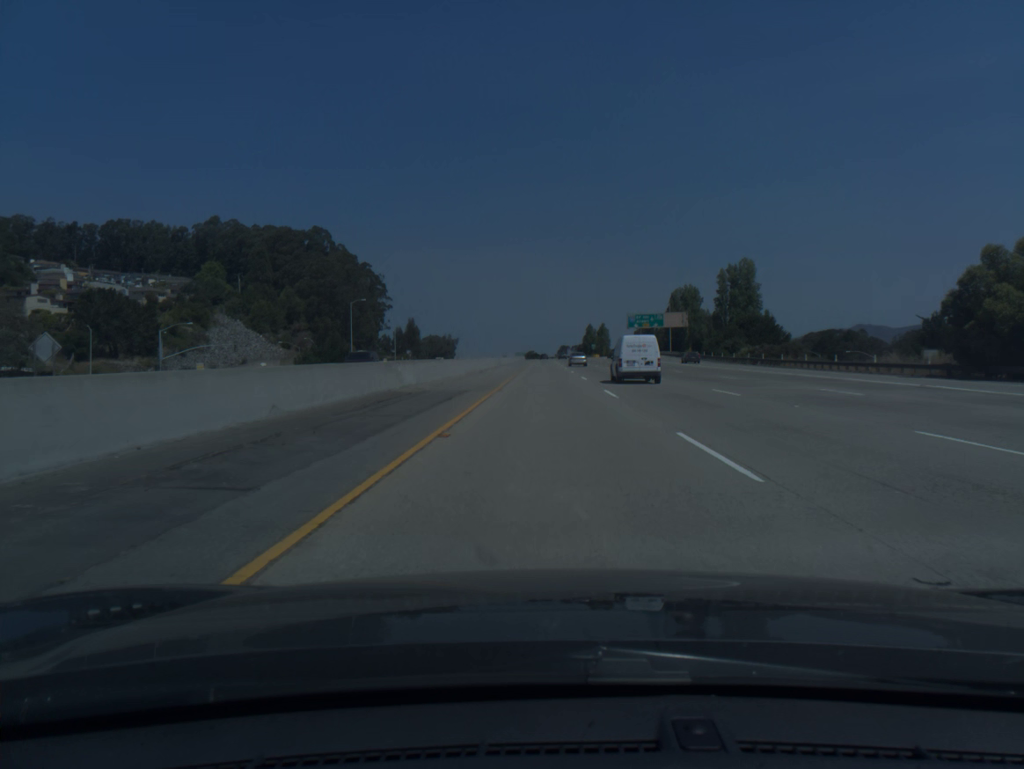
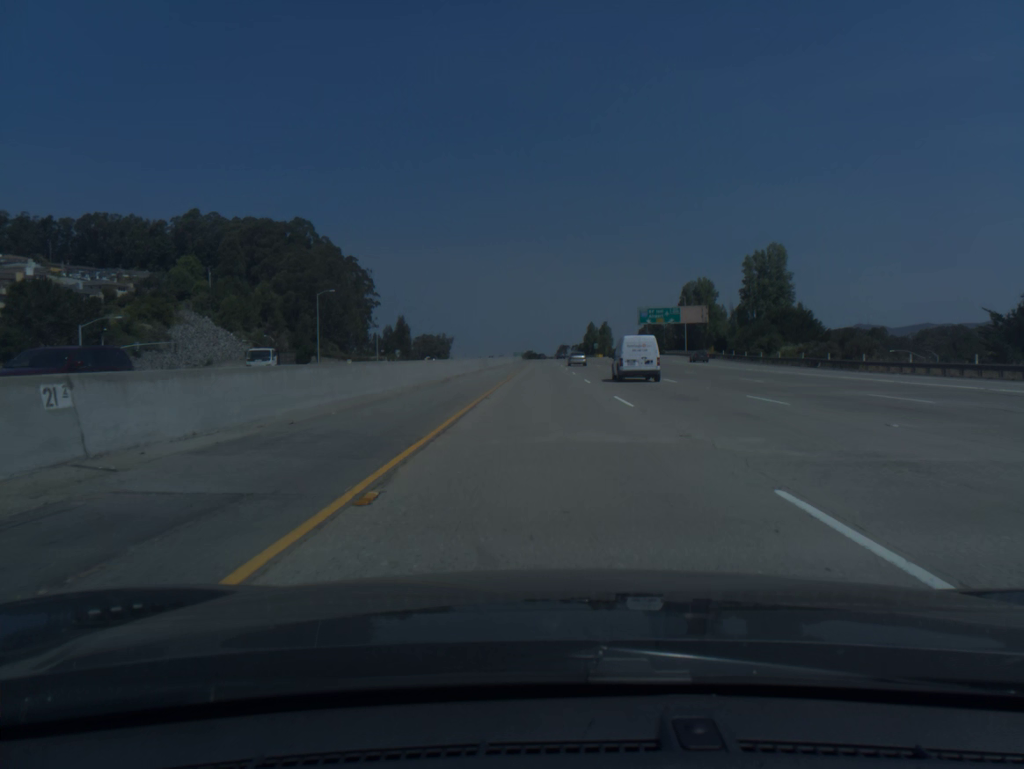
(0.0, +19.5) m; 0°
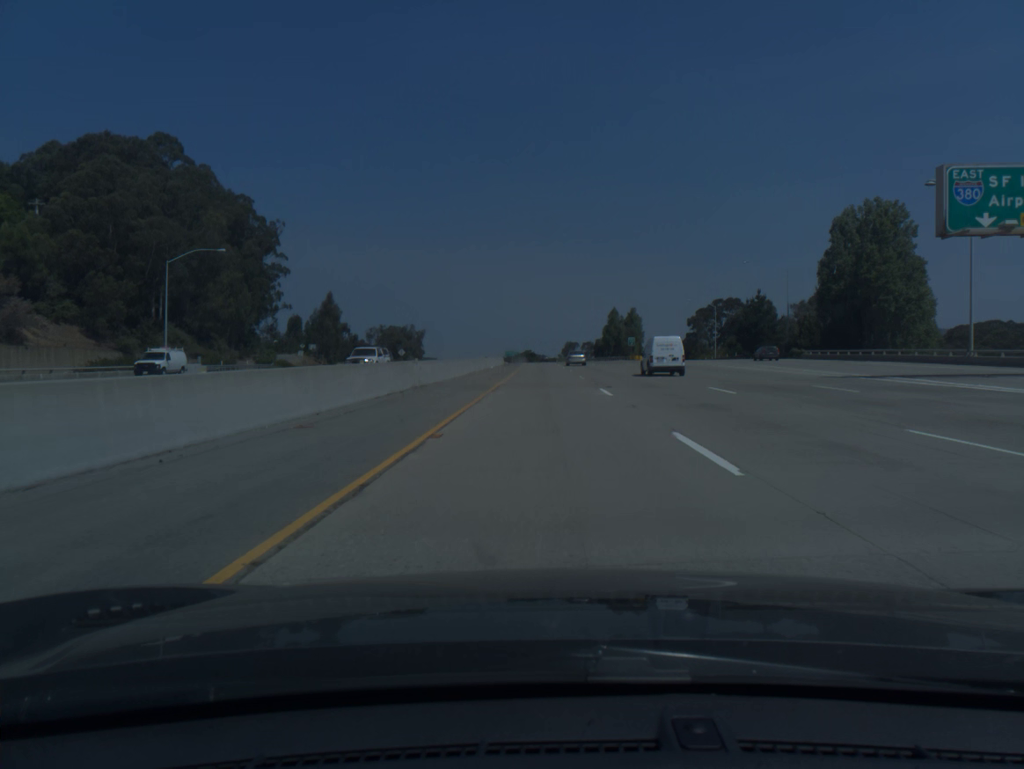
(-0.1, +97.5) m; 0°
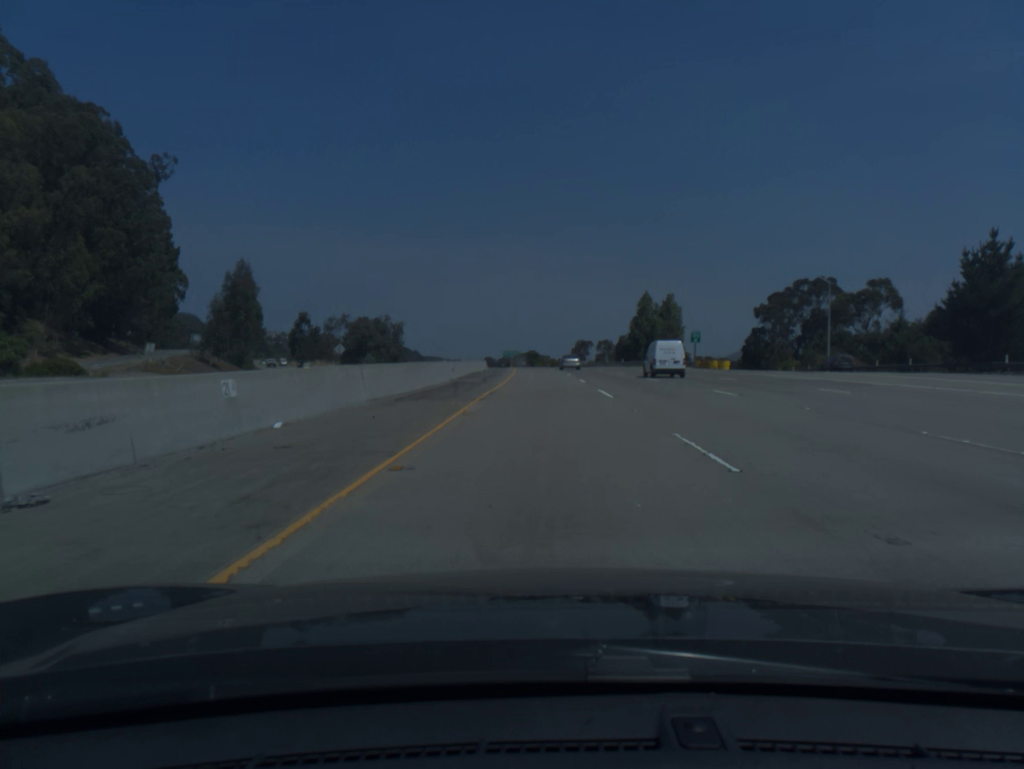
(-0.1, +58.8) m; 0°
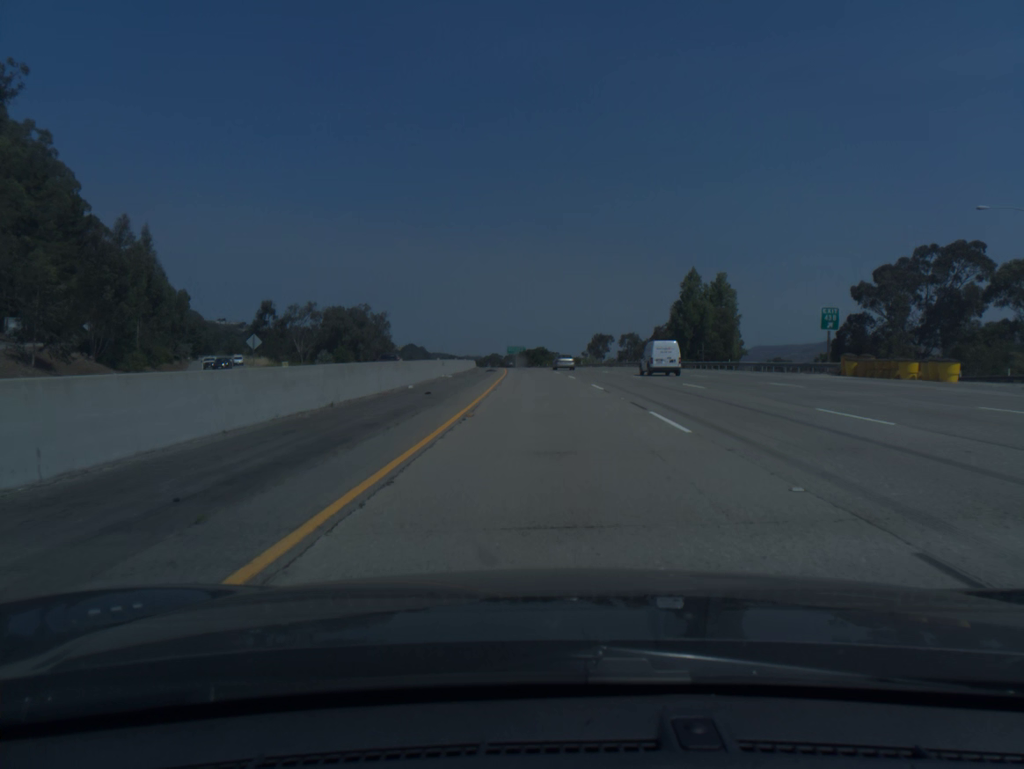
(-0.2, +39.3) m; -1°
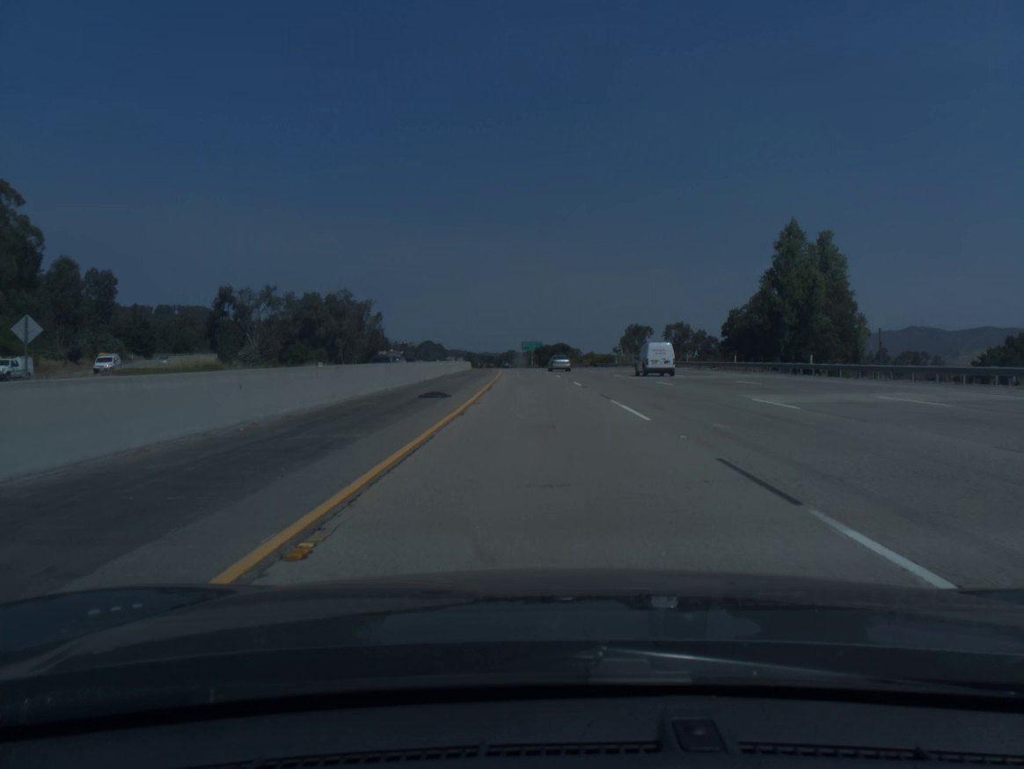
(-0.4, +39.4) m; -1°
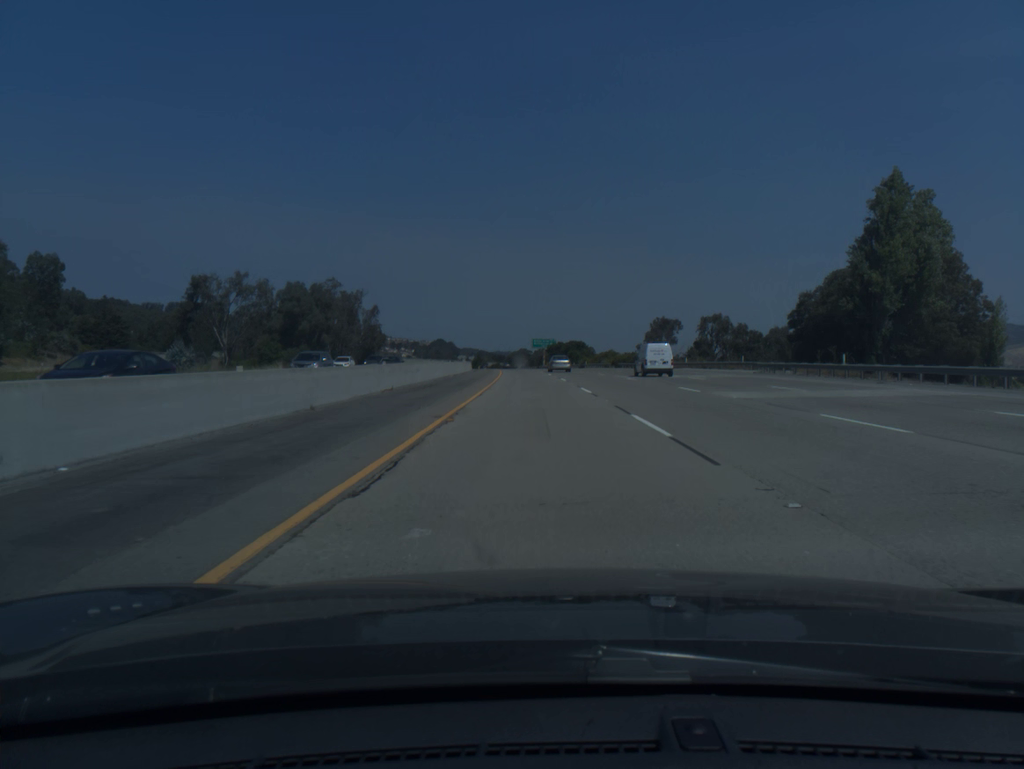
(-0.1, +19.7) m; -1°
